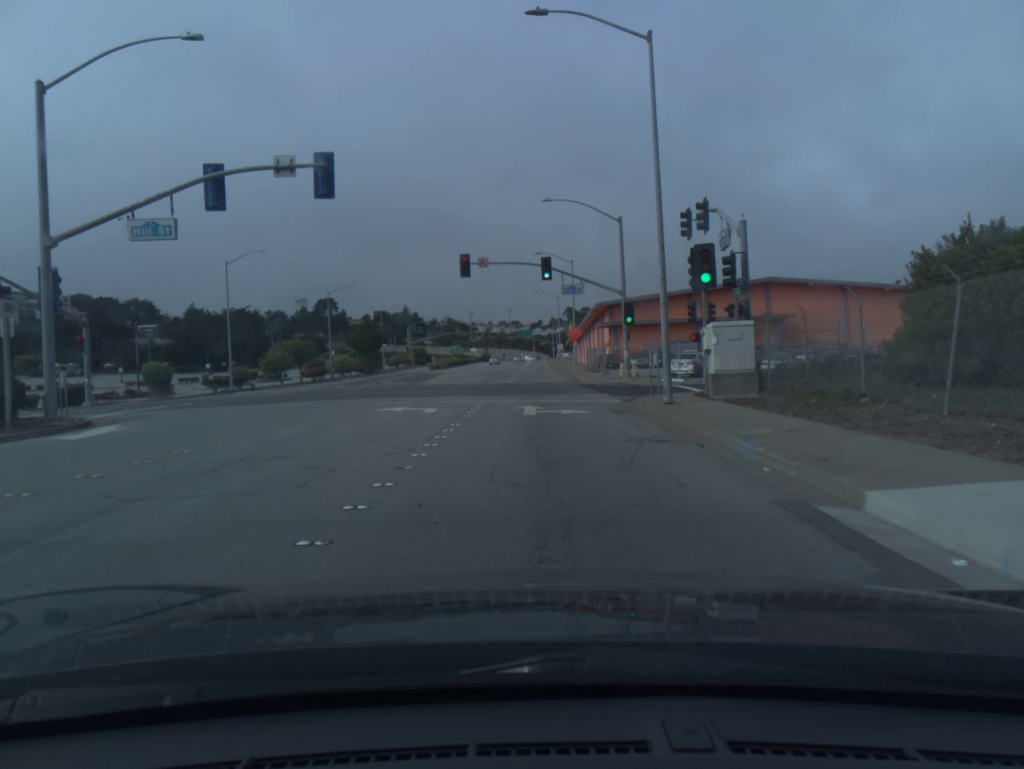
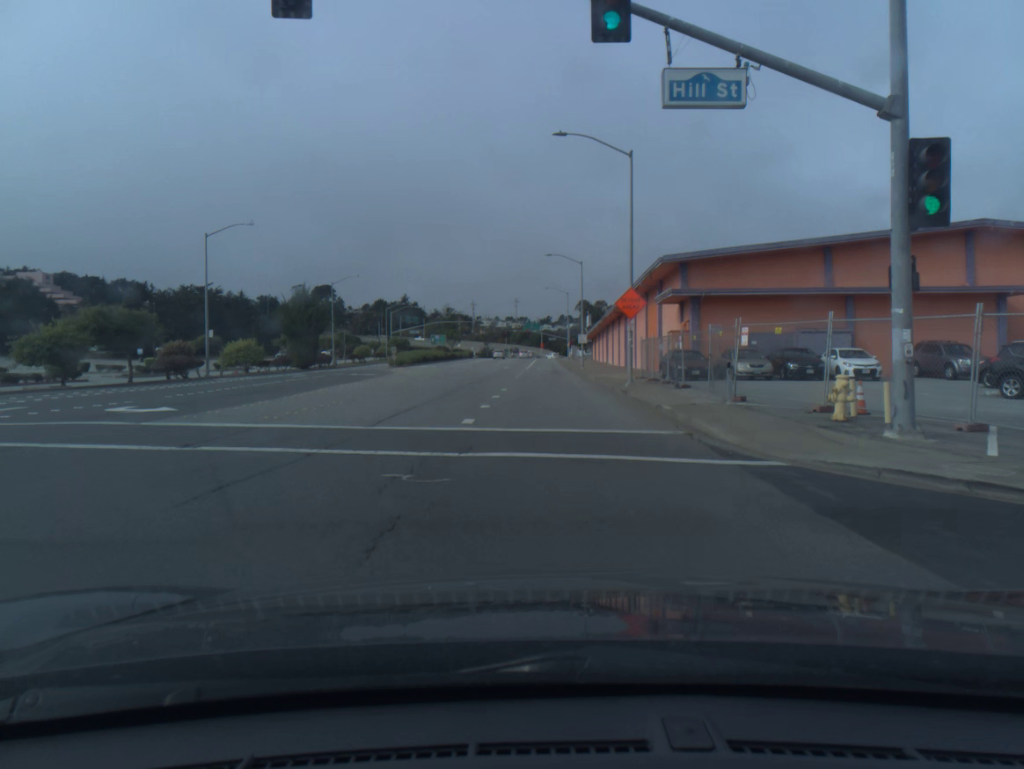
(-0.2, +33.3) m; -1°
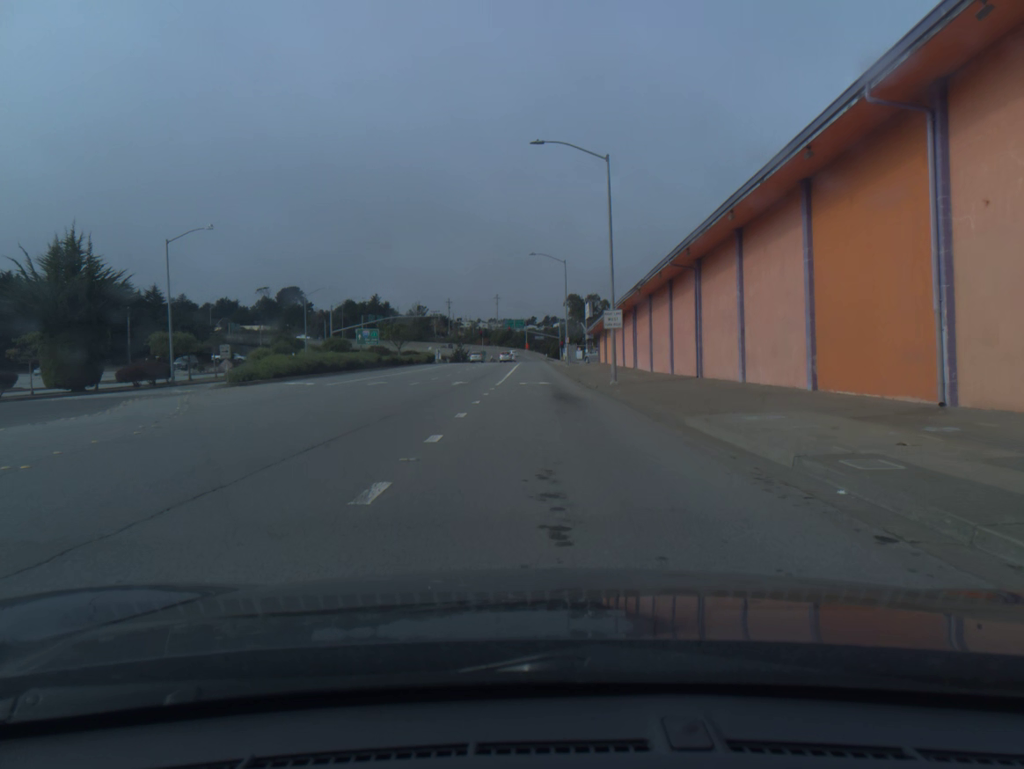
(+0.3, +35.5) m; +1°
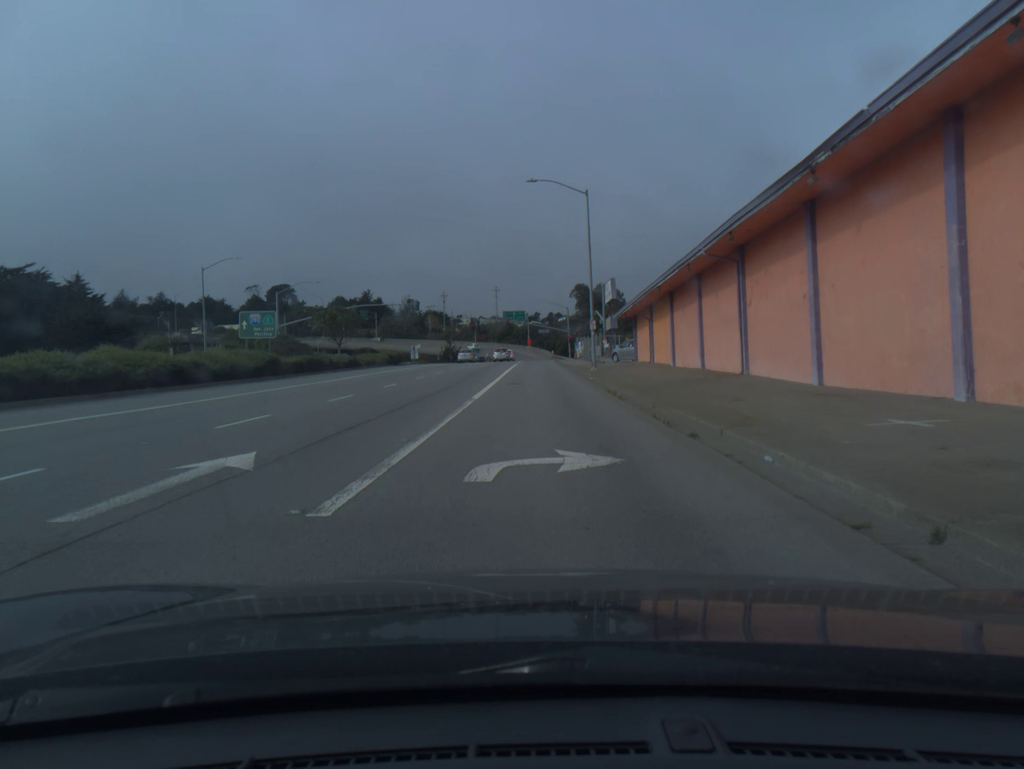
(-0.1, +27.9) m; 0°
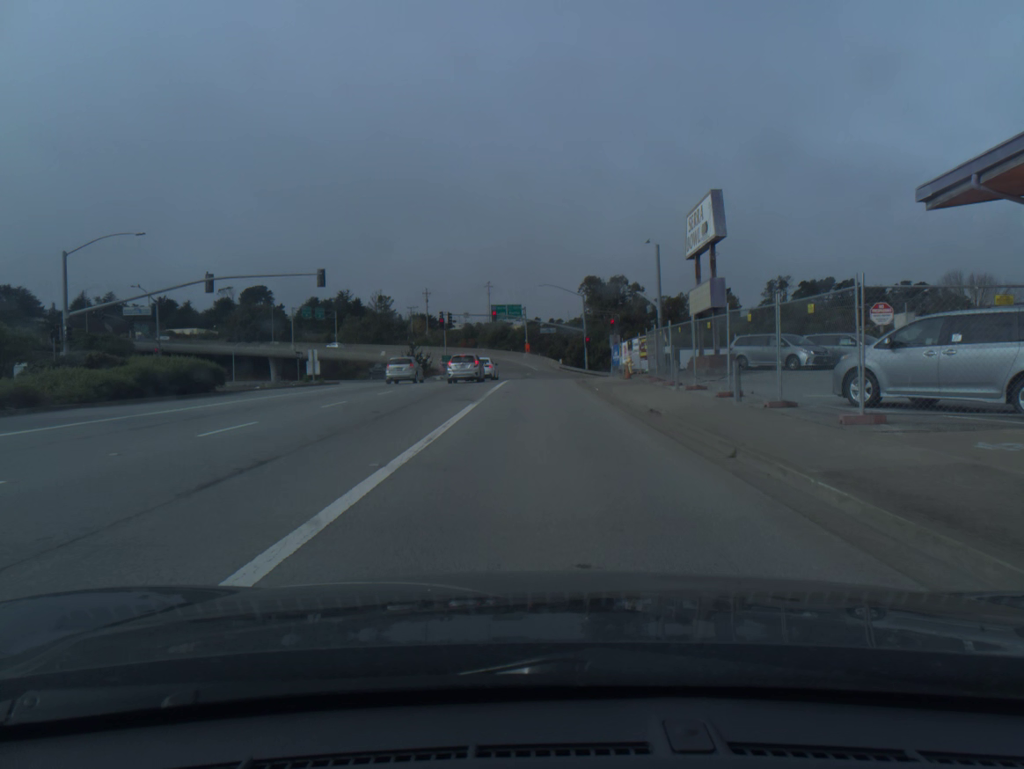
(-0.2, +44.4) m; 0°
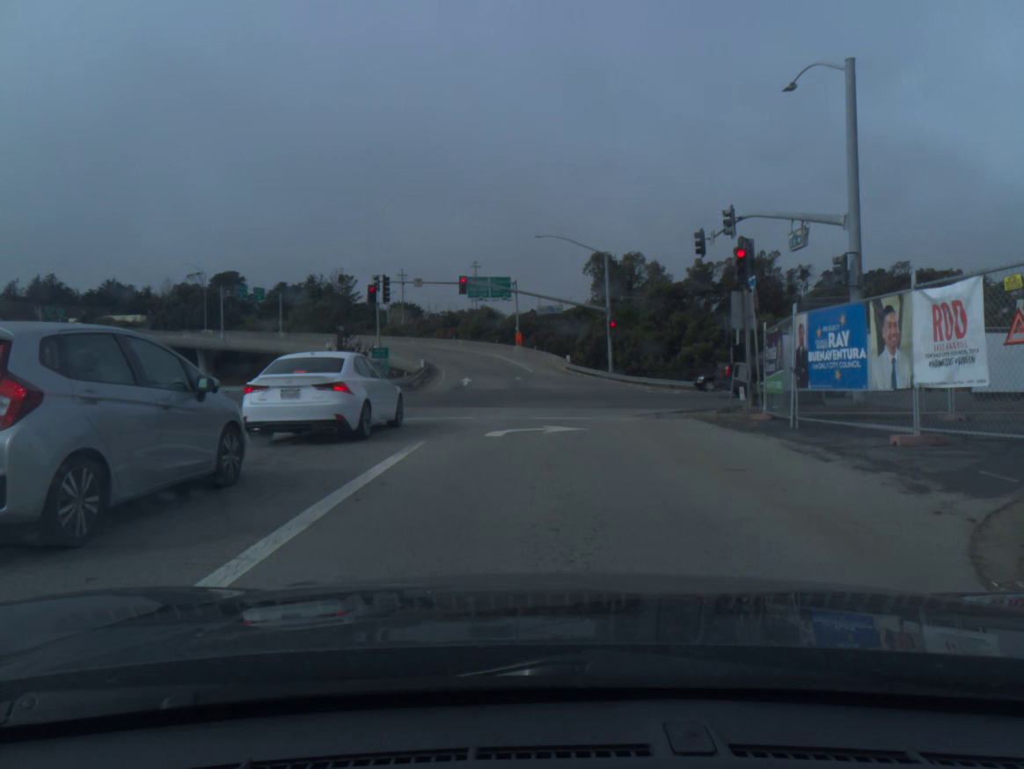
(+0.1, +34.9) m; 0°
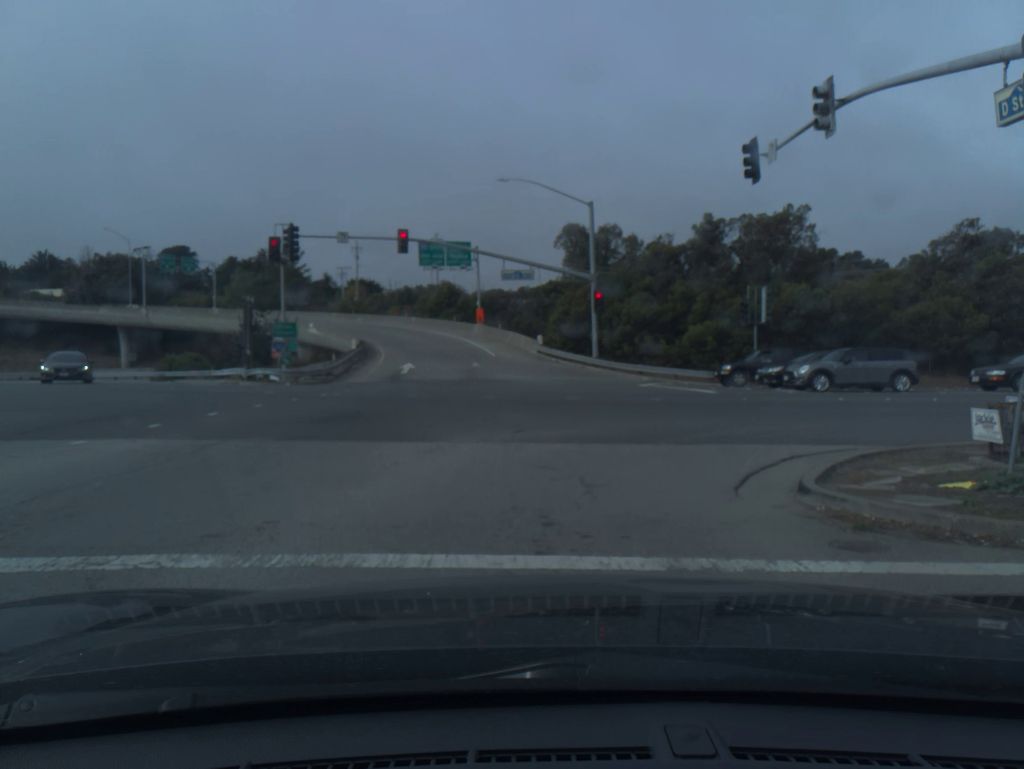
(+0.2, +13.5) m; +3°
